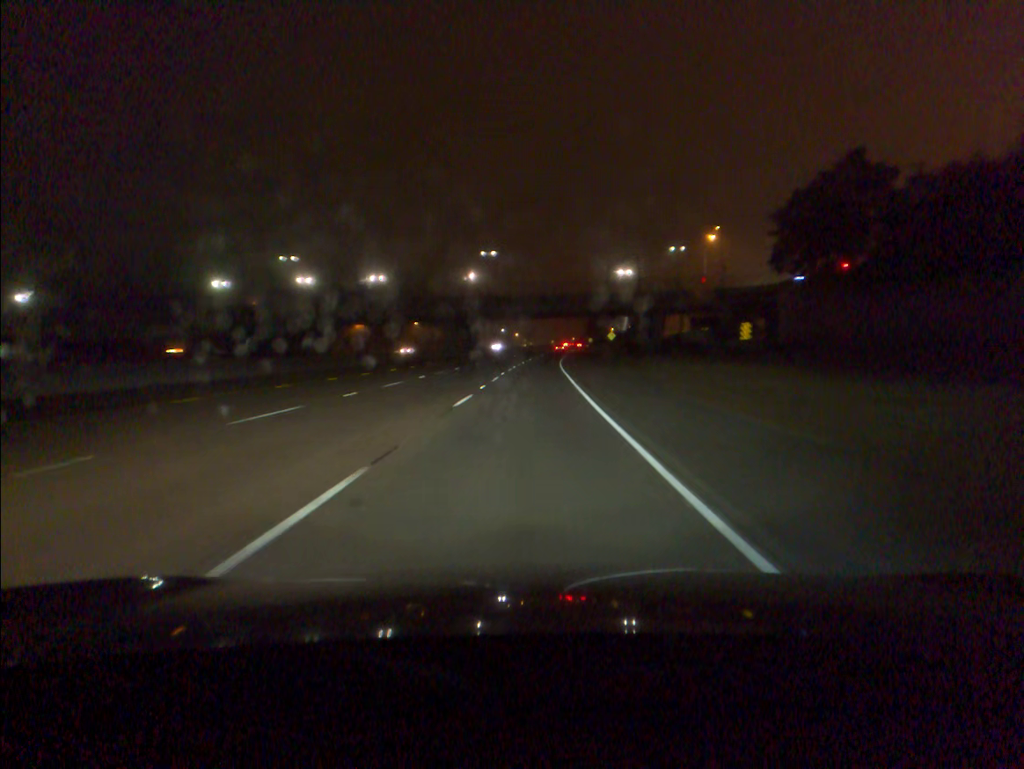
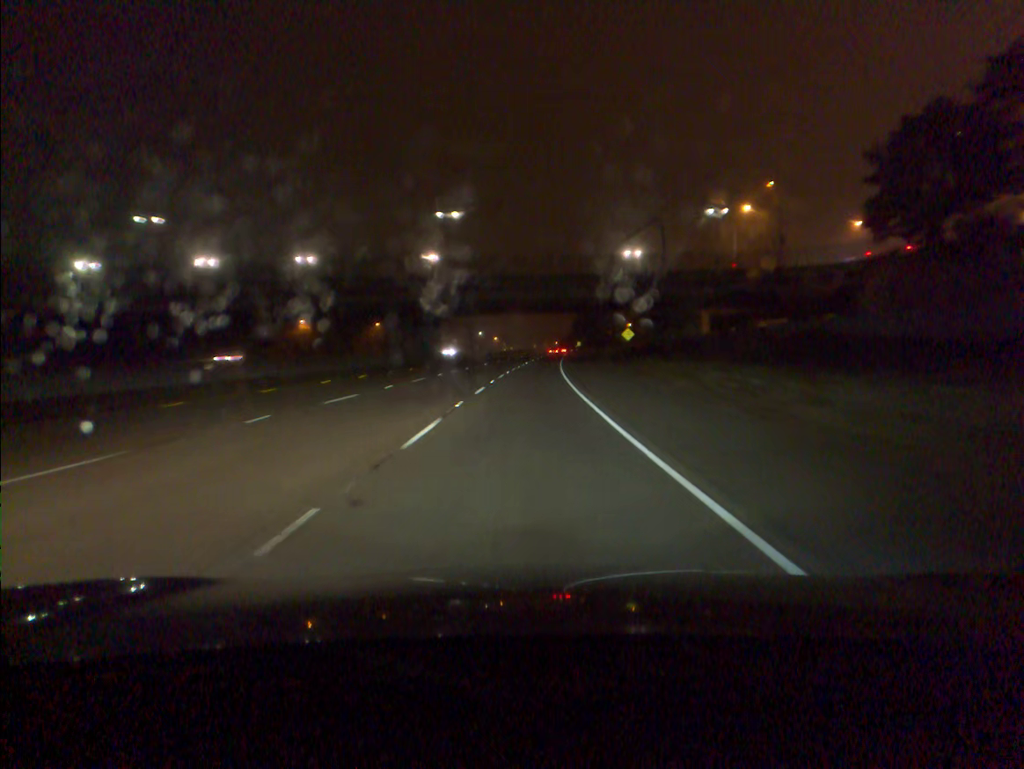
(+0.5, +36.8) m; +1°
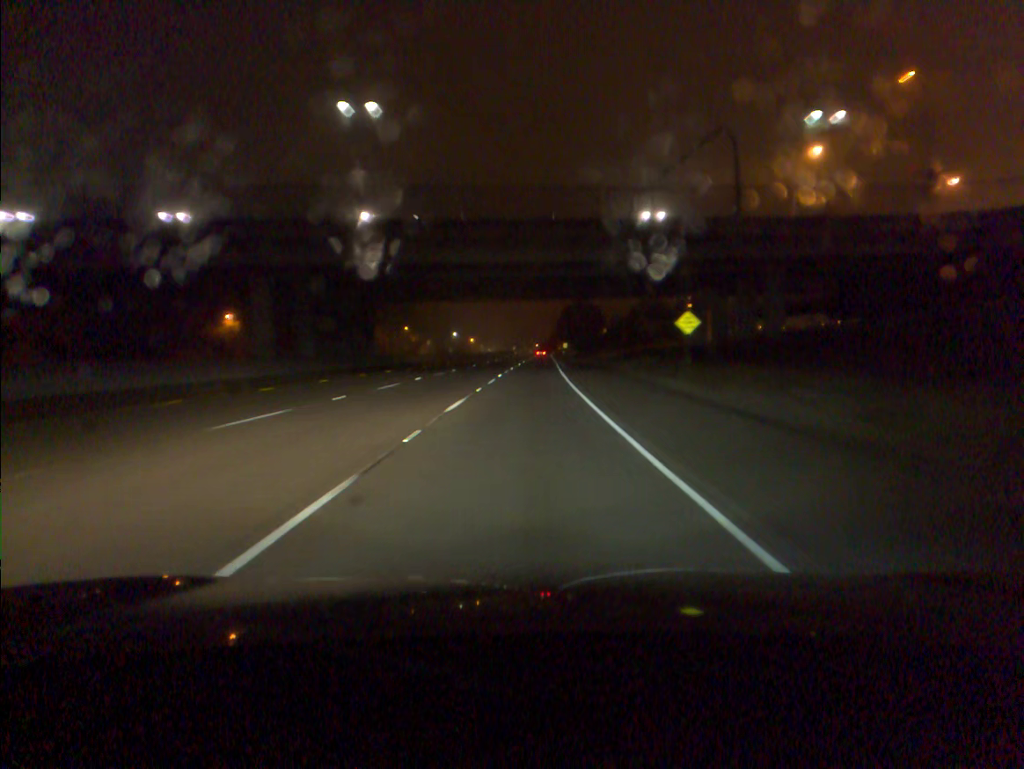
(+0.4, +36.8) m; +1°
